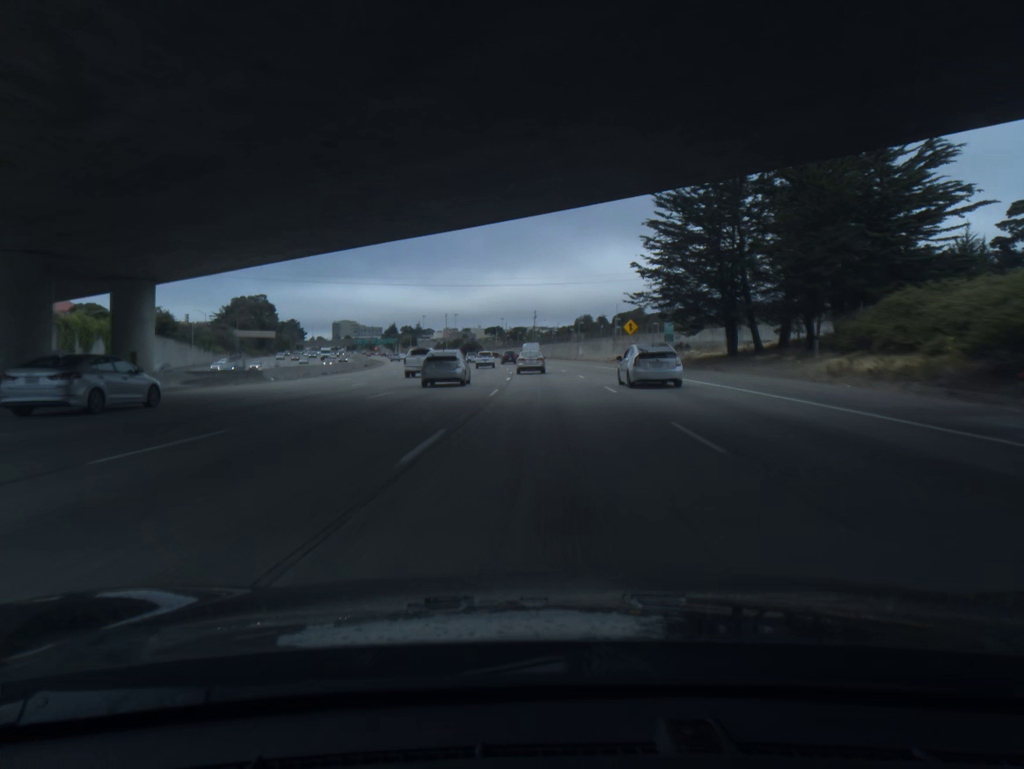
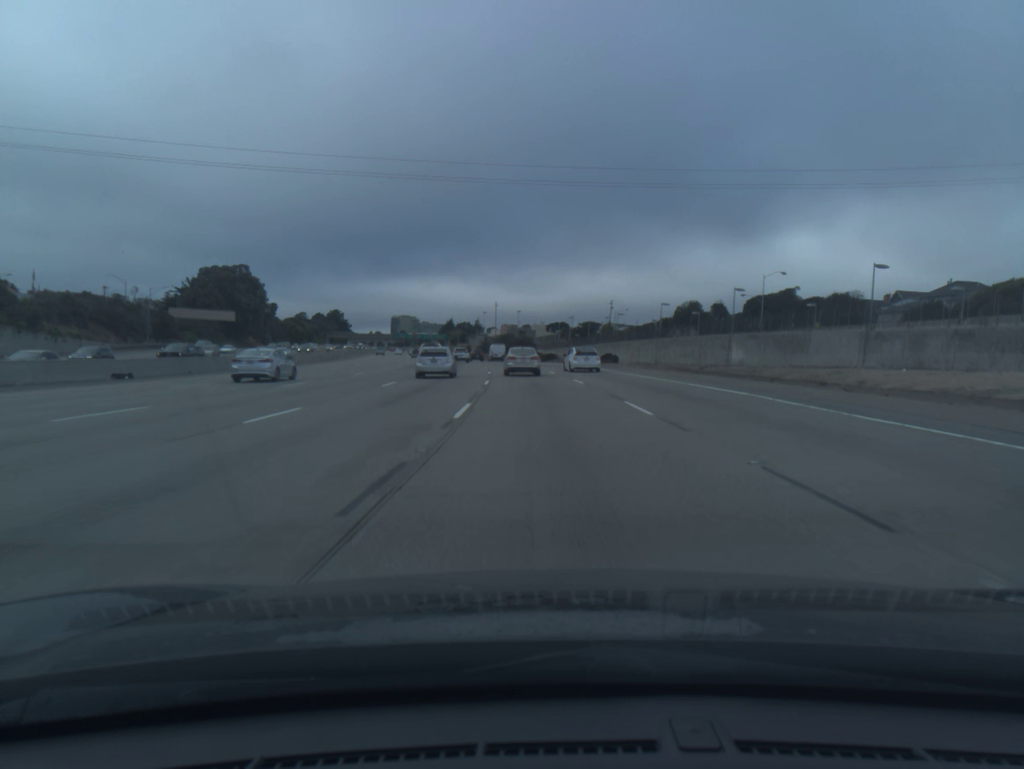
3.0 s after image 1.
(-2.5, +80.4) m; -5°
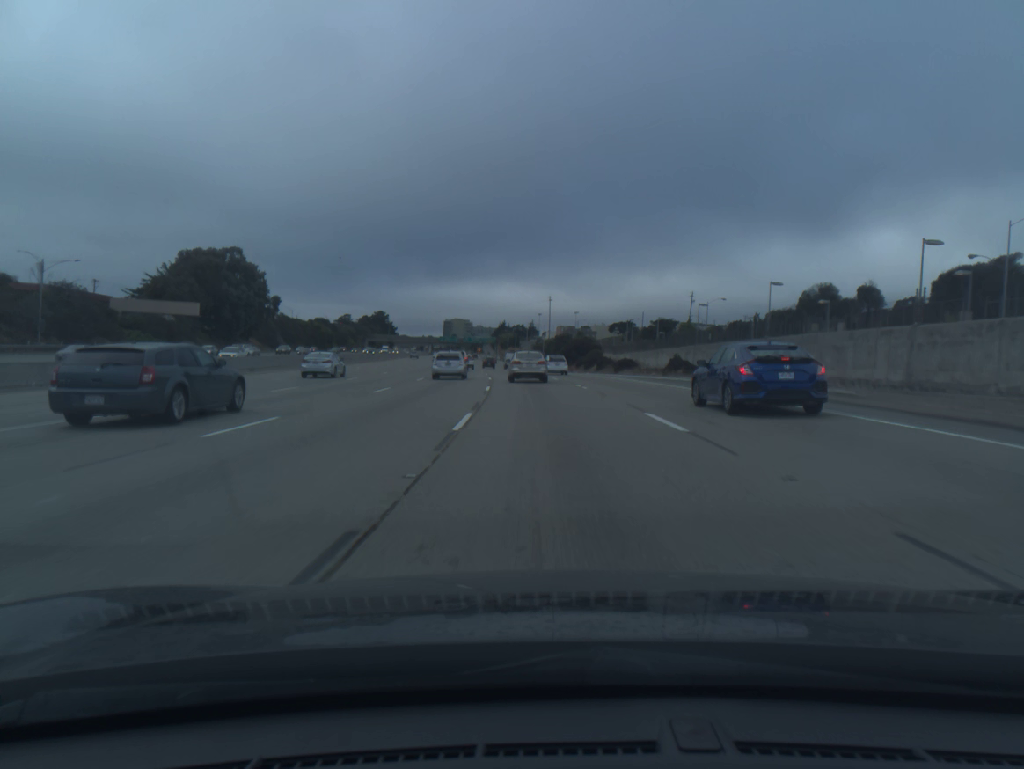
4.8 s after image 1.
(-1.7, +45.1) m; -4°
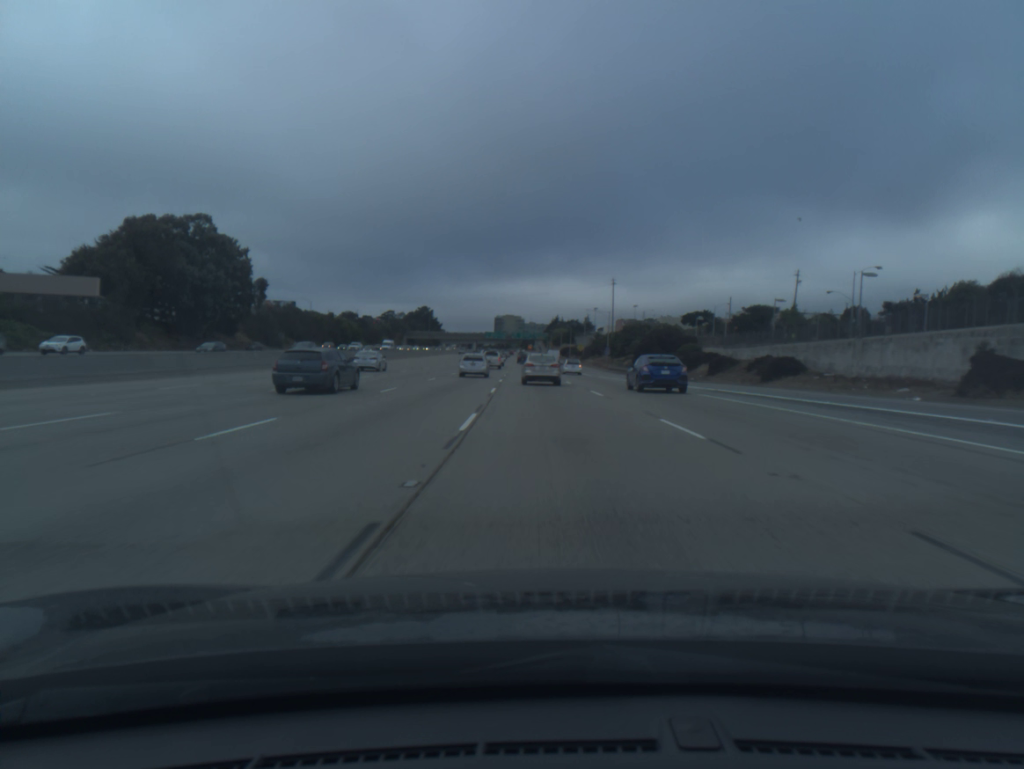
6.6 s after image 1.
(-1.6, +43.4) m; -4°
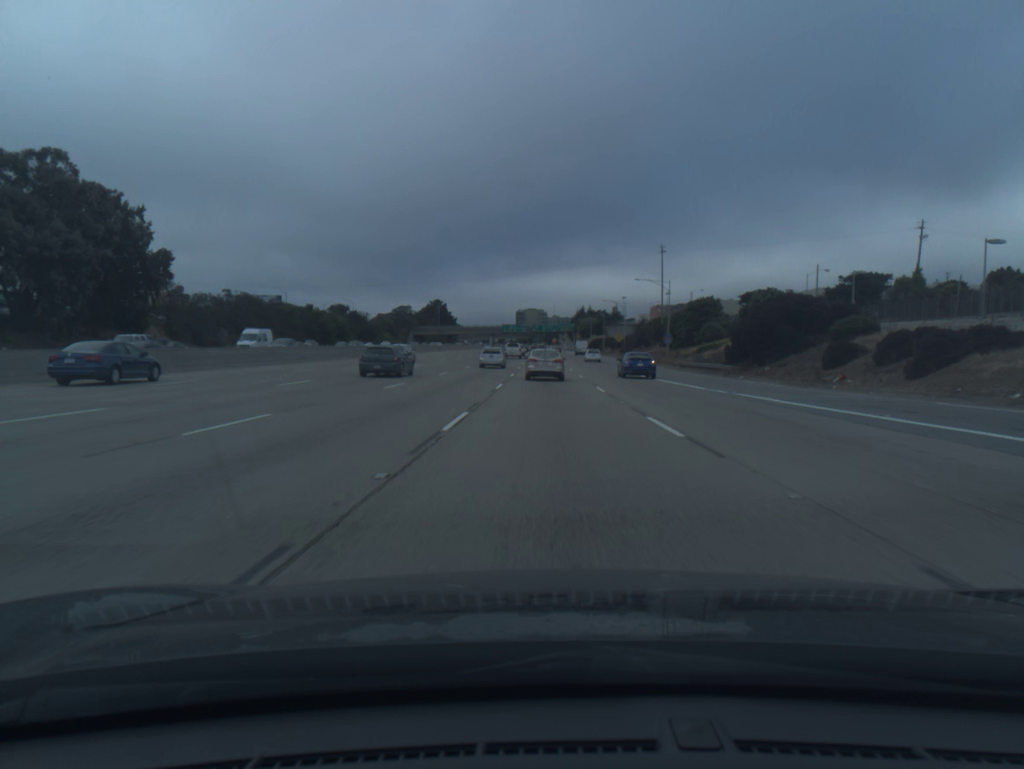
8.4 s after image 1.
(-0.6, +43.3) m; -2°
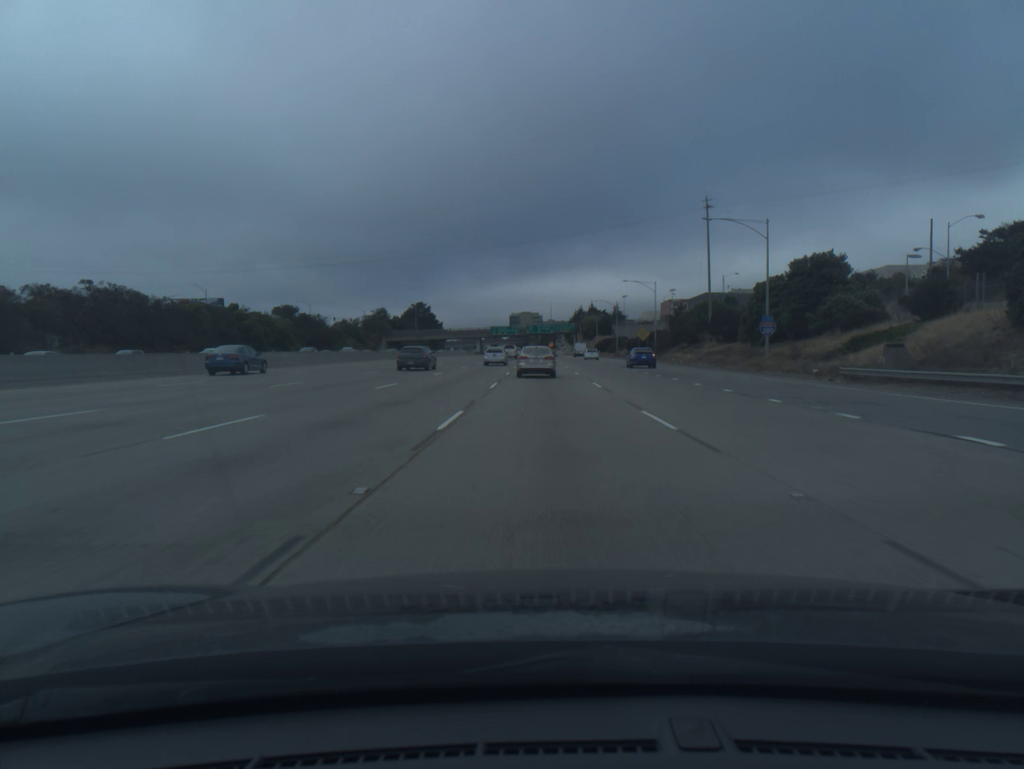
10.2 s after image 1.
(0.0, +42.9) m; 0°
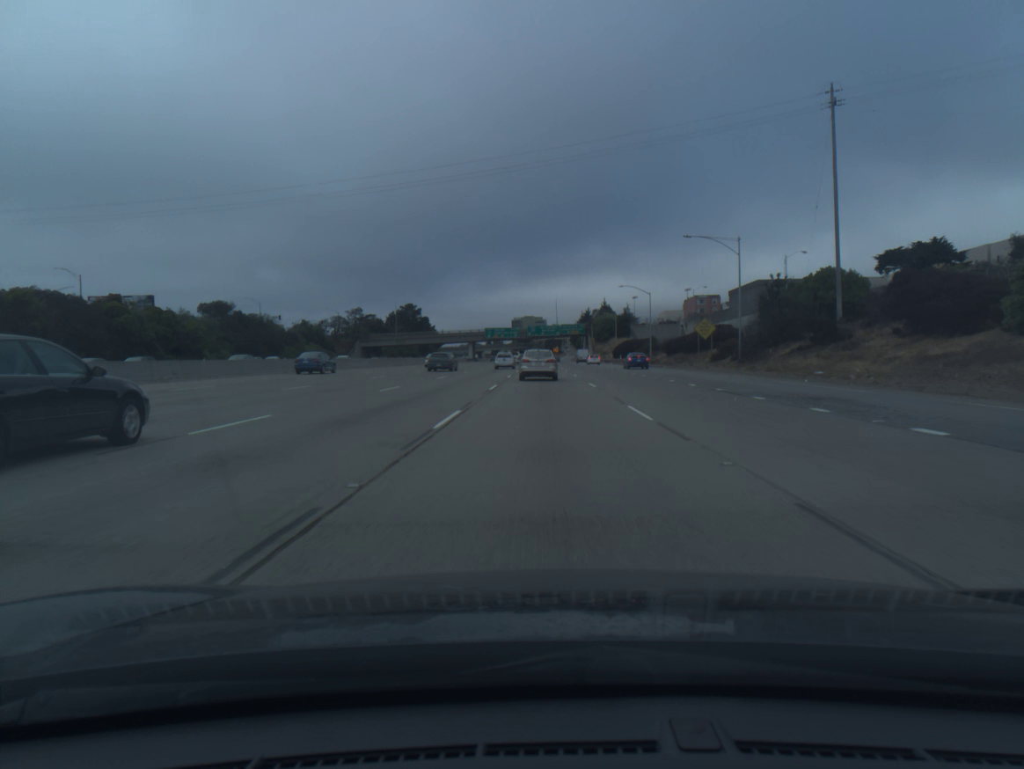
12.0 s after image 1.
(-0.1, +41.7) m; 0°
